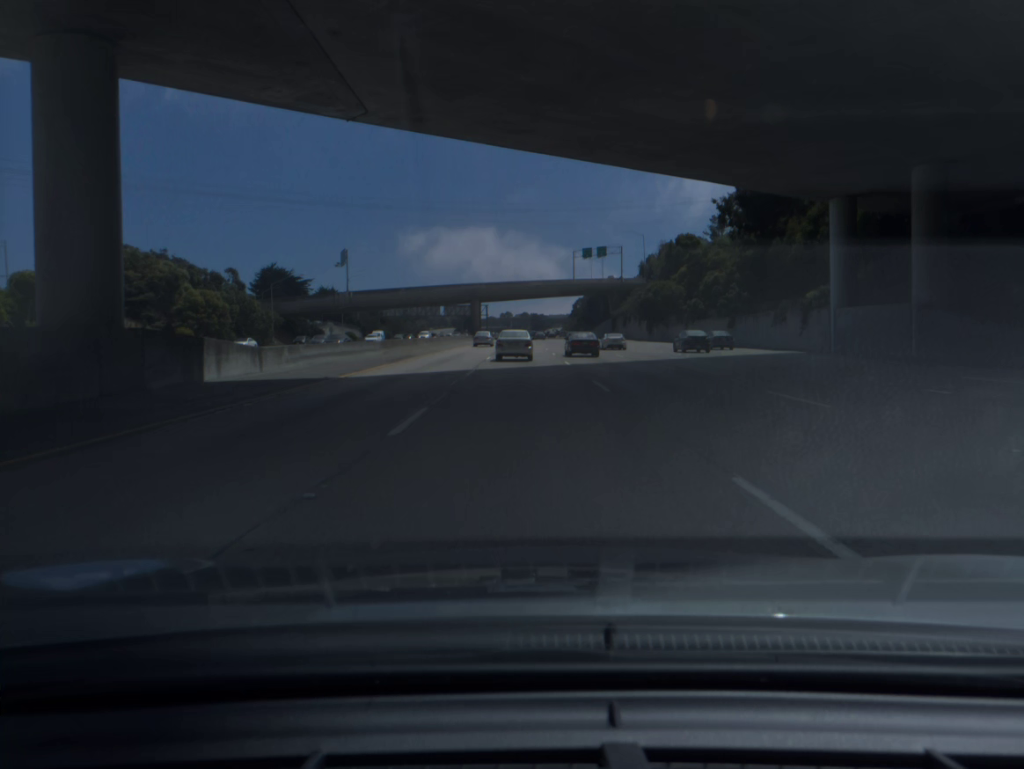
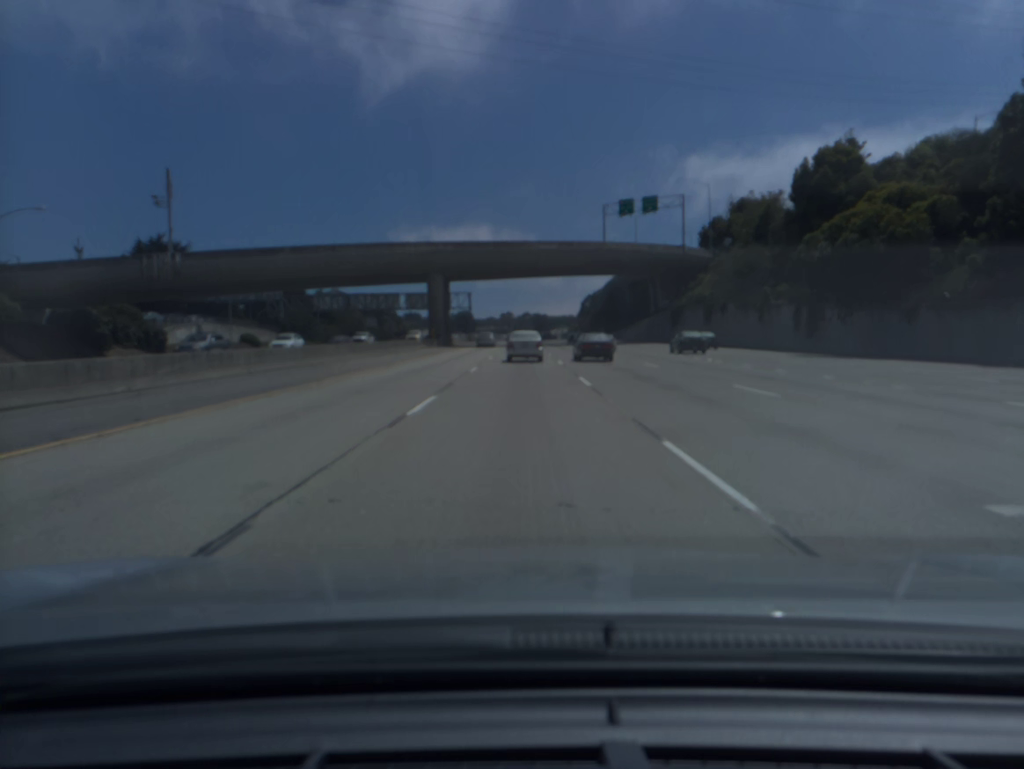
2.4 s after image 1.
(-0.2, +70.7) m; 0°
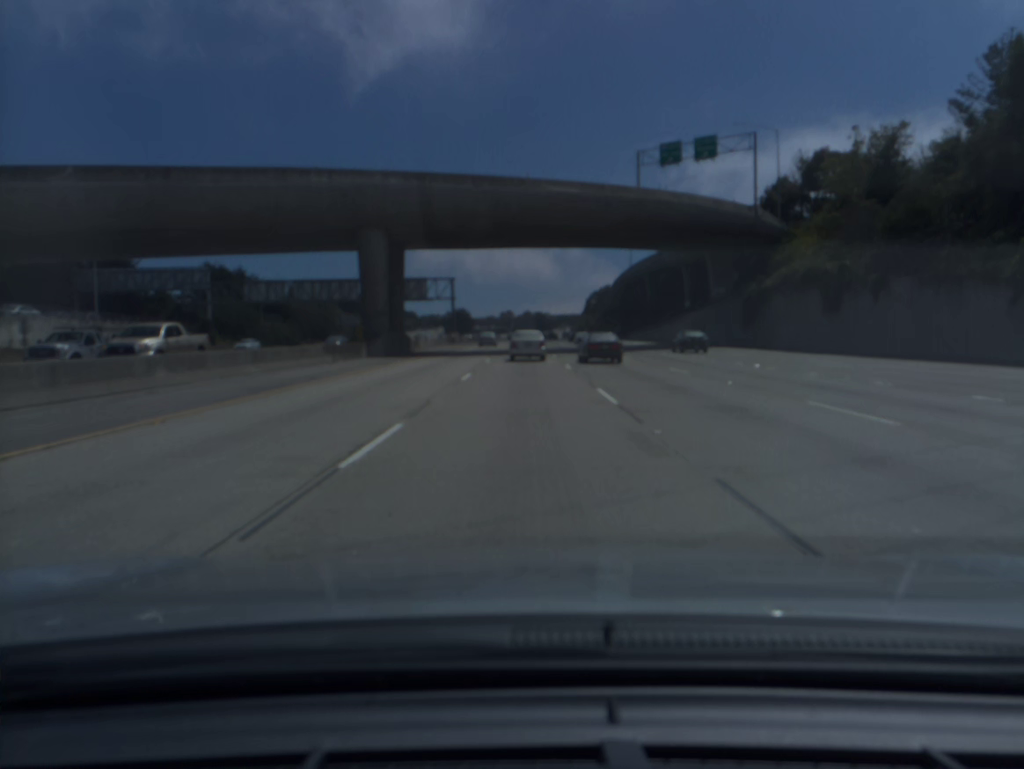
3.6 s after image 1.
(0.0, +34.7) m; 0°
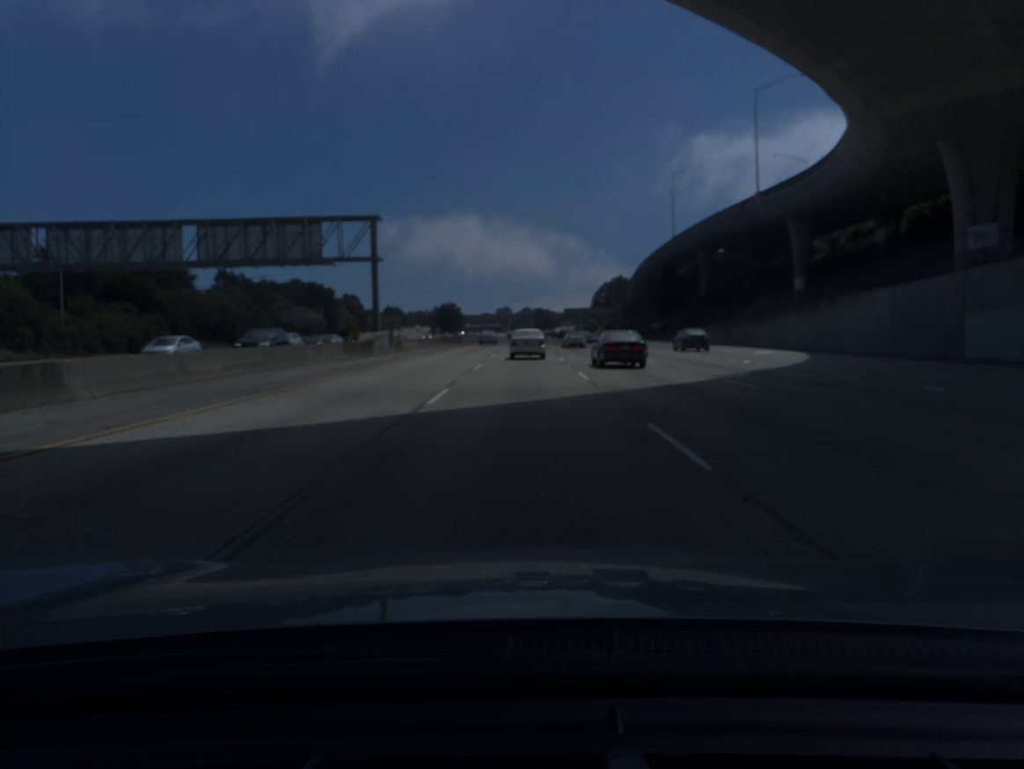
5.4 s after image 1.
(0.0, +51.2) m; 0°
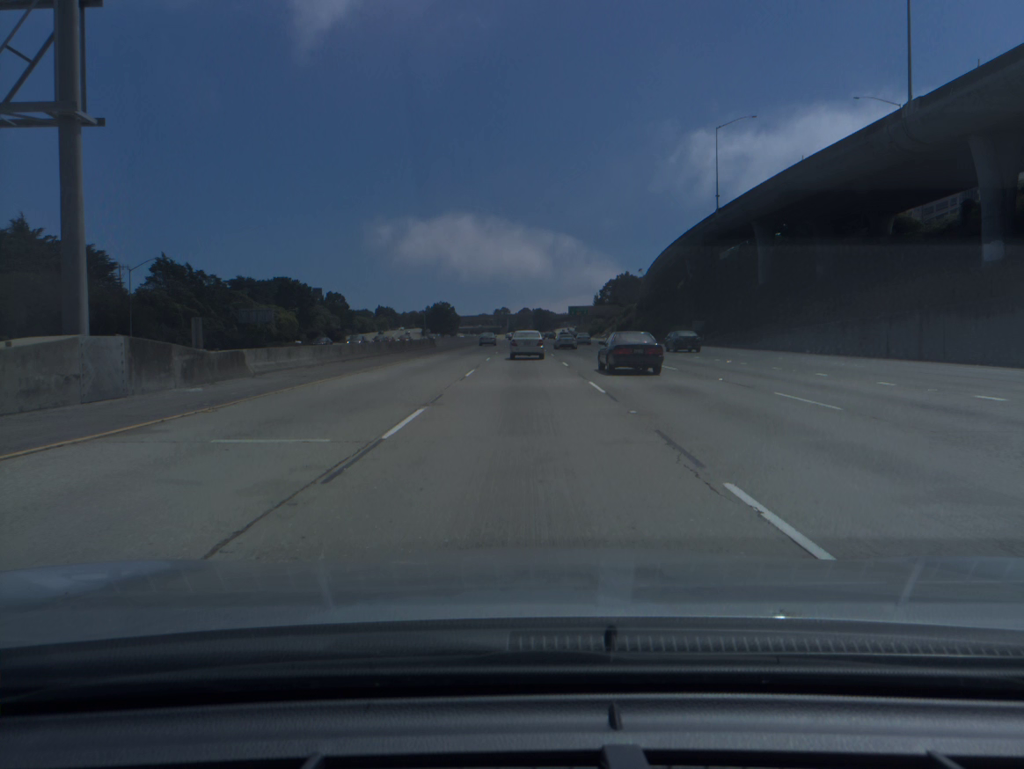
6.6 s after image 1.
(0.0, +33.9) m; 0°
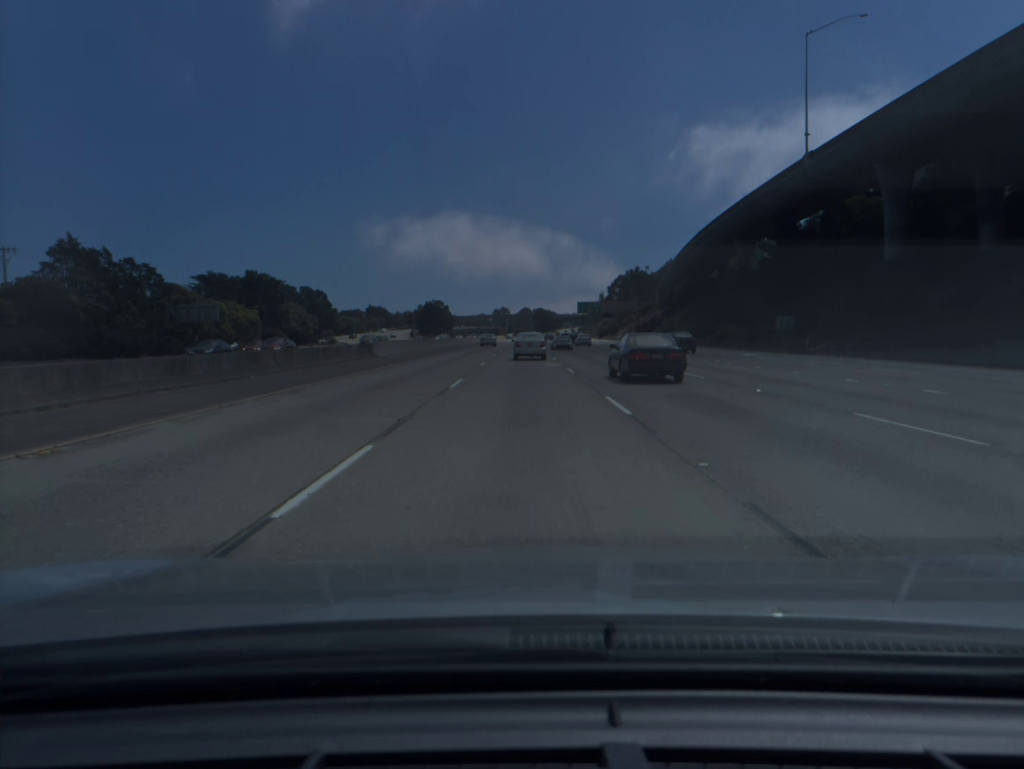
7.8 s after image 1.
(0.0, +33.8) m; 0°
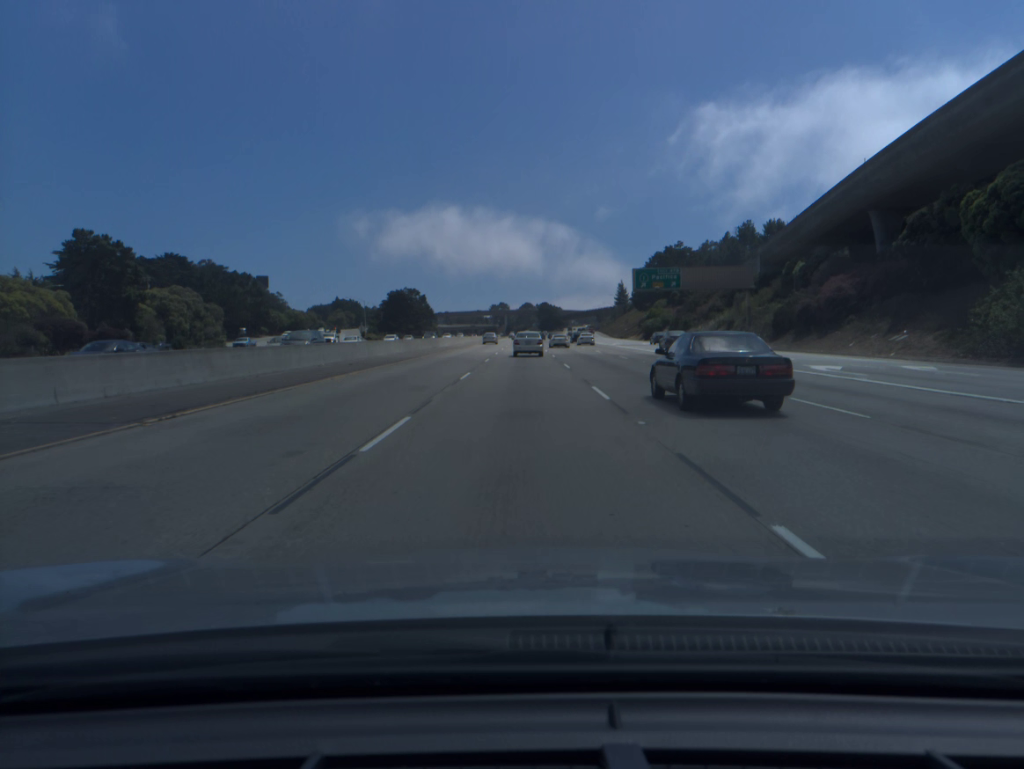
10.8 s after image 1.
(0.0, +84.5) m; 0°
